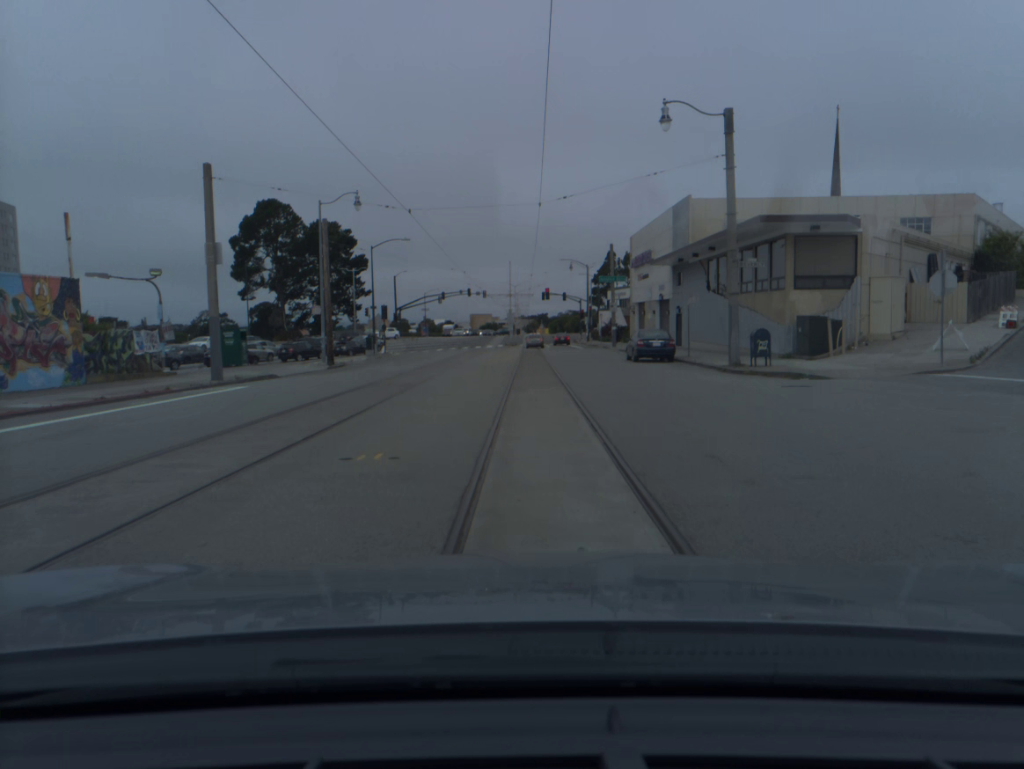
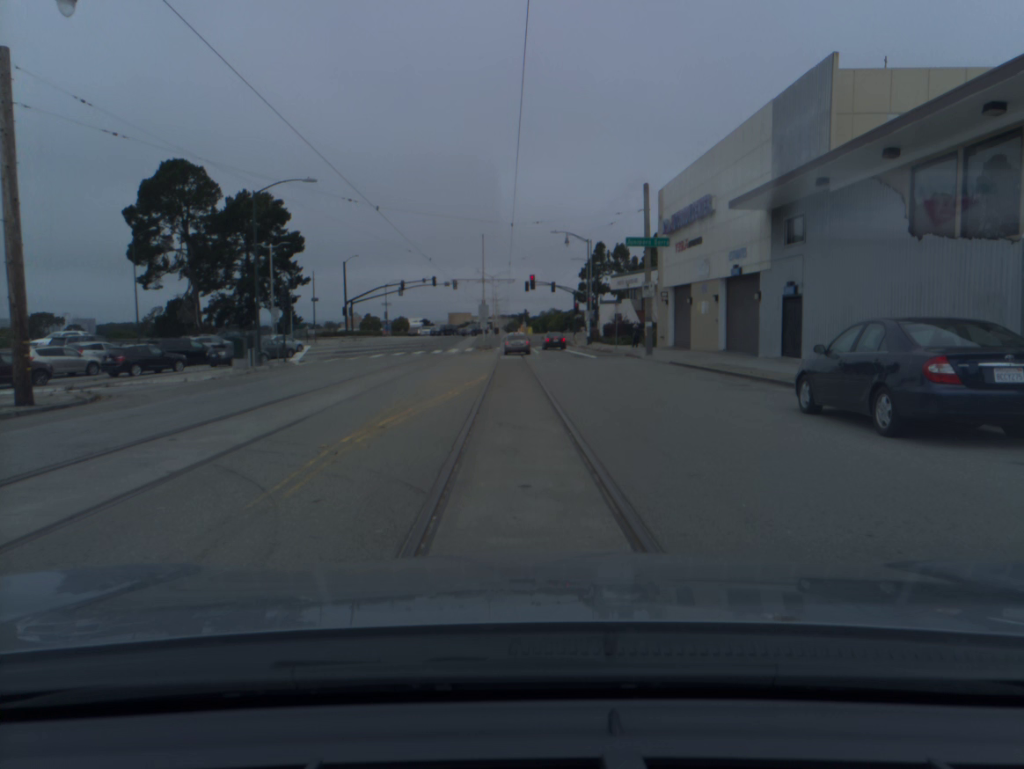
(+0.4, +25.7) m; +2°
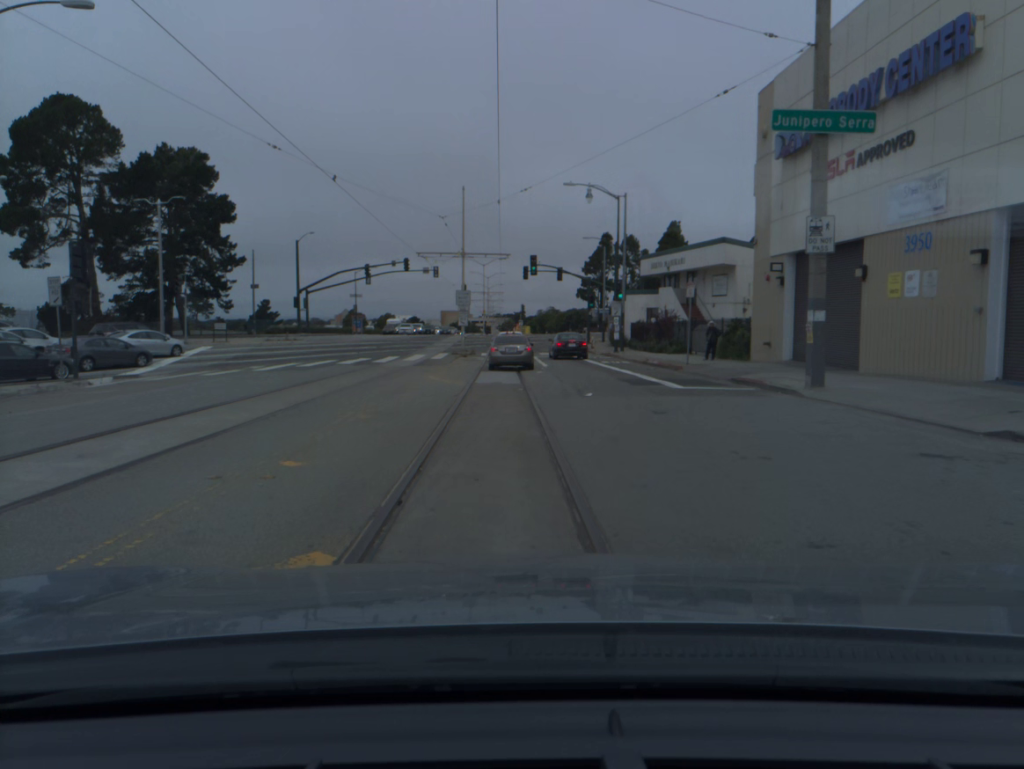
(-0.1, +21.9) m; 0°
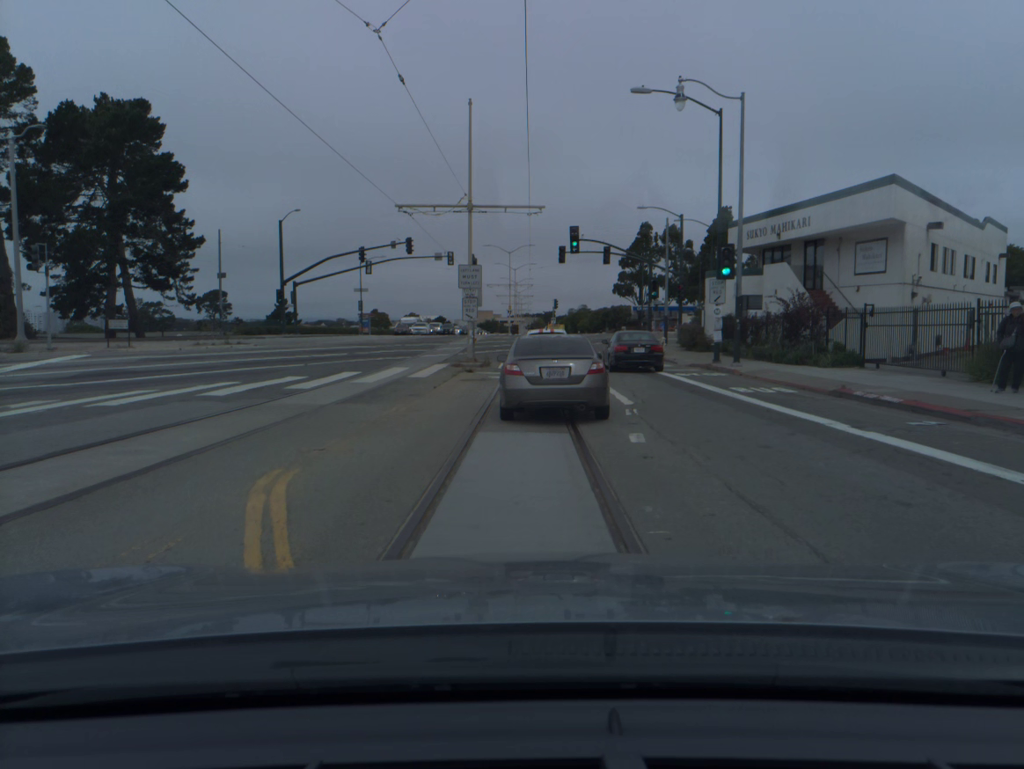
(-0.5, +18.3) m; -2°
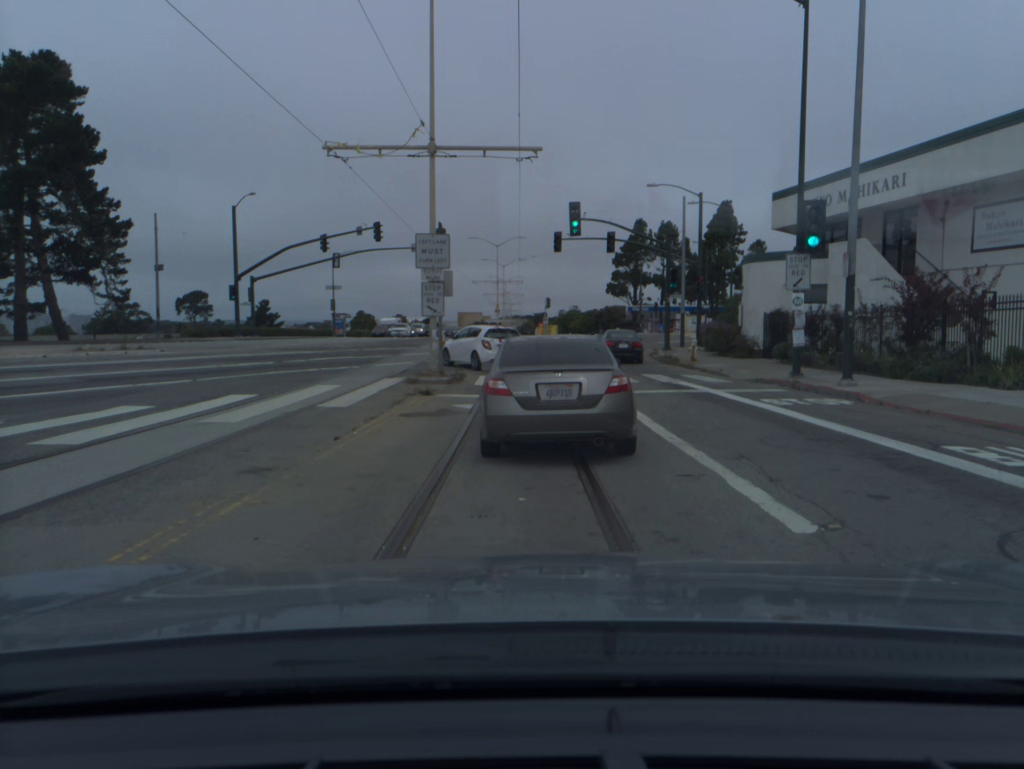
(+0.1, +9.8) m; +2°
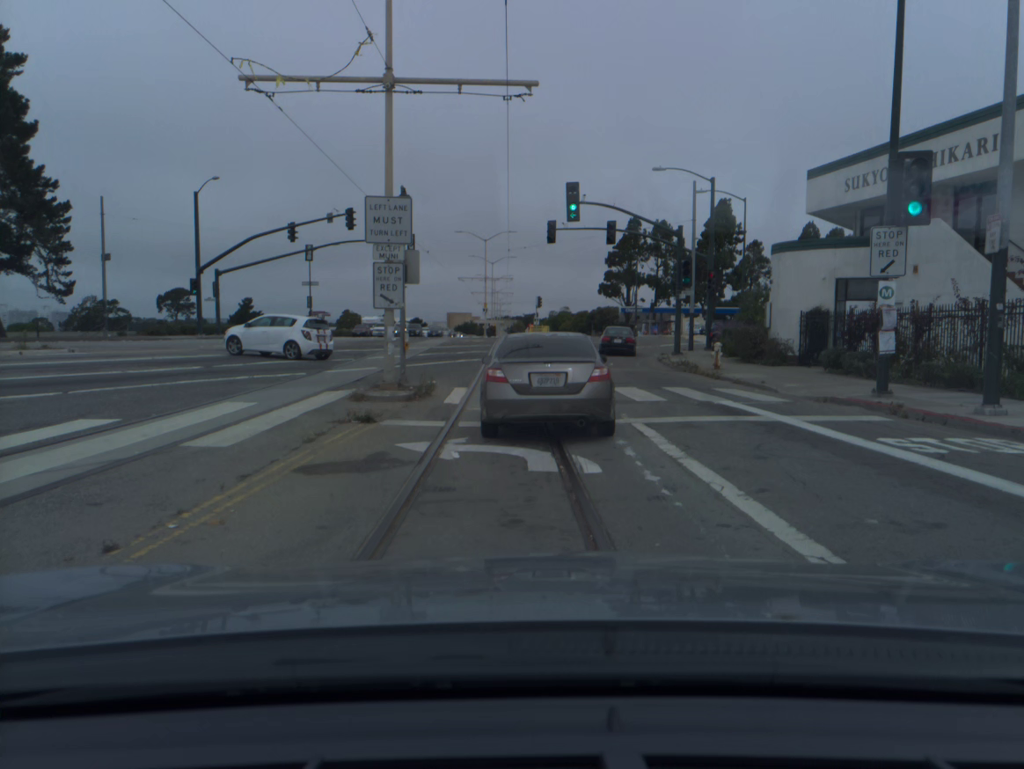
(0.0, +5.4) m; 0°
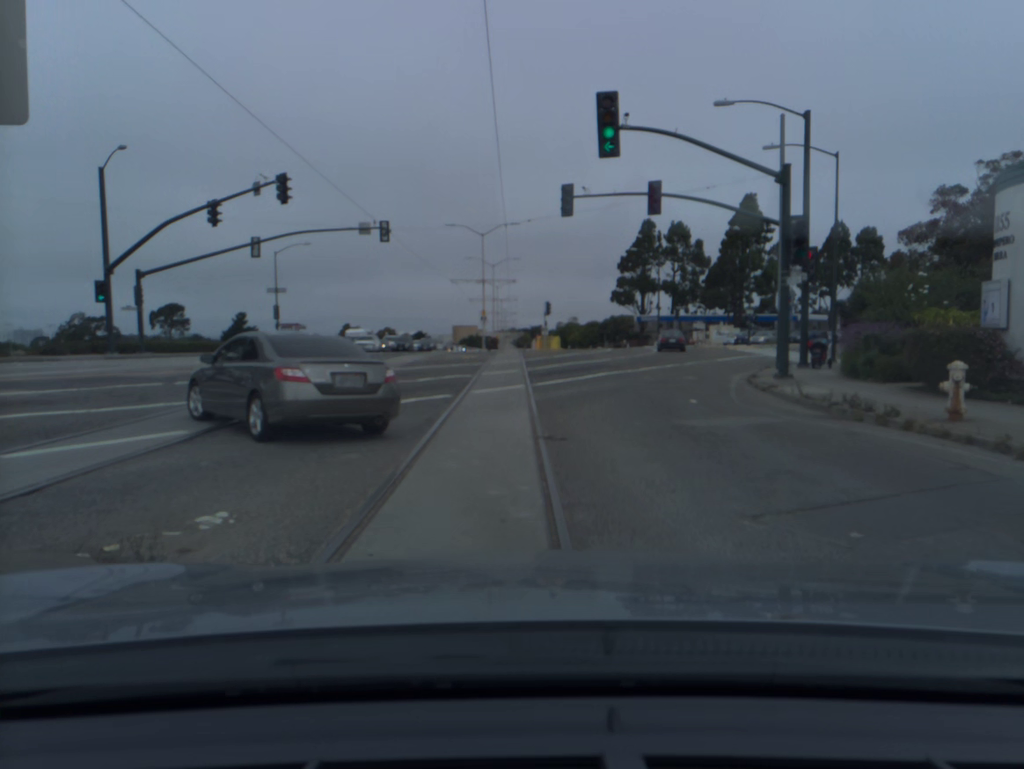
(+0.1, +14.1) m; 0°
